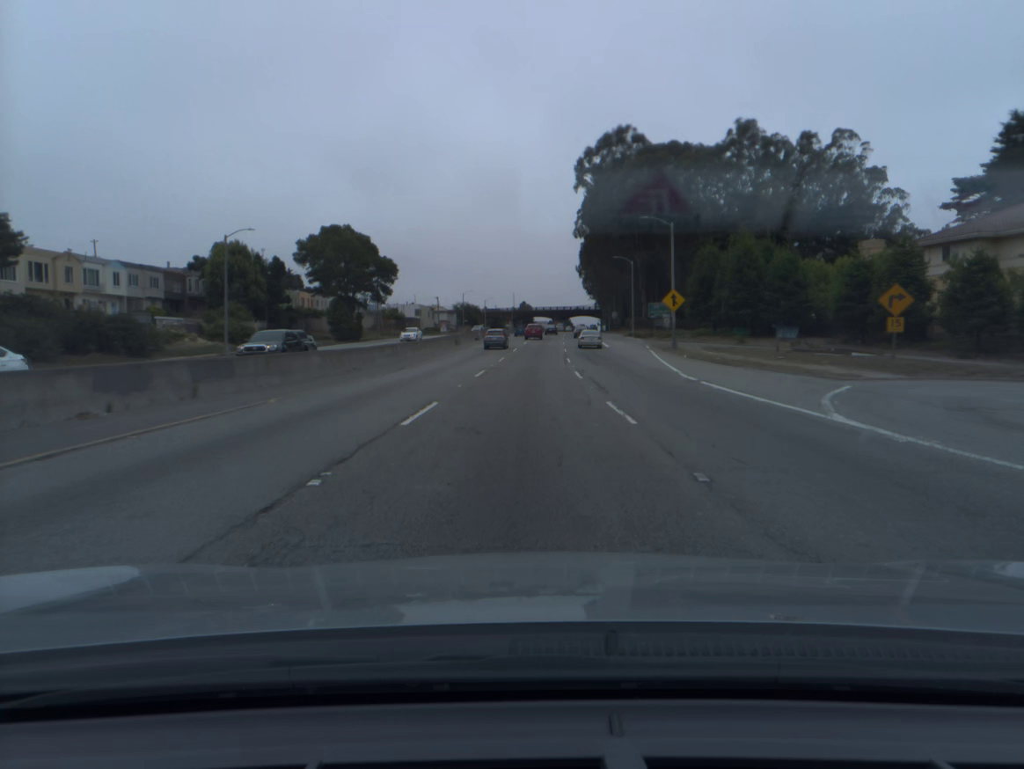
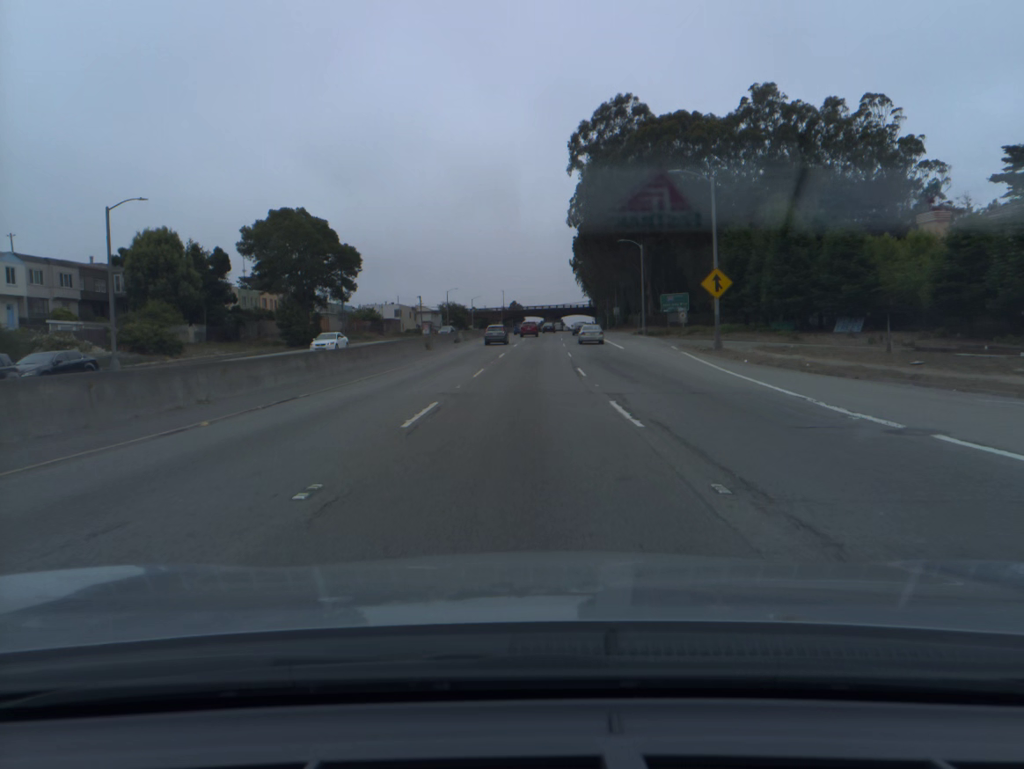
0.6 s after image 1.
(+0.2, +15.1) m; +1°
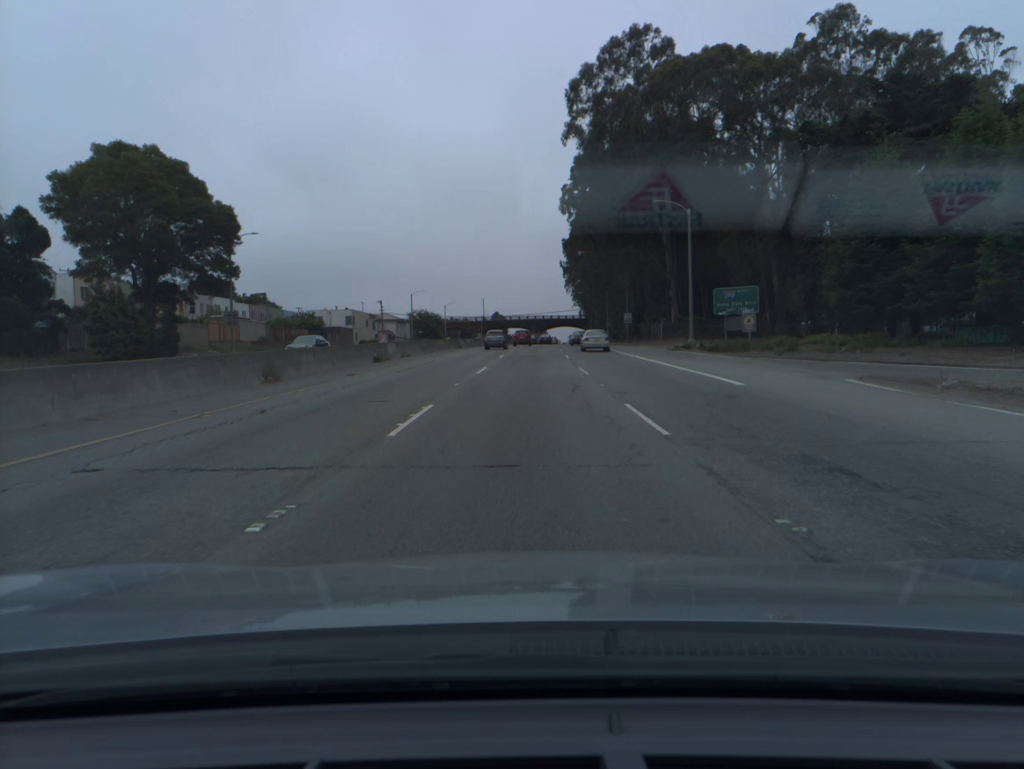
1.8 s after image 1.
(+0.3, +30.3) m; +1°
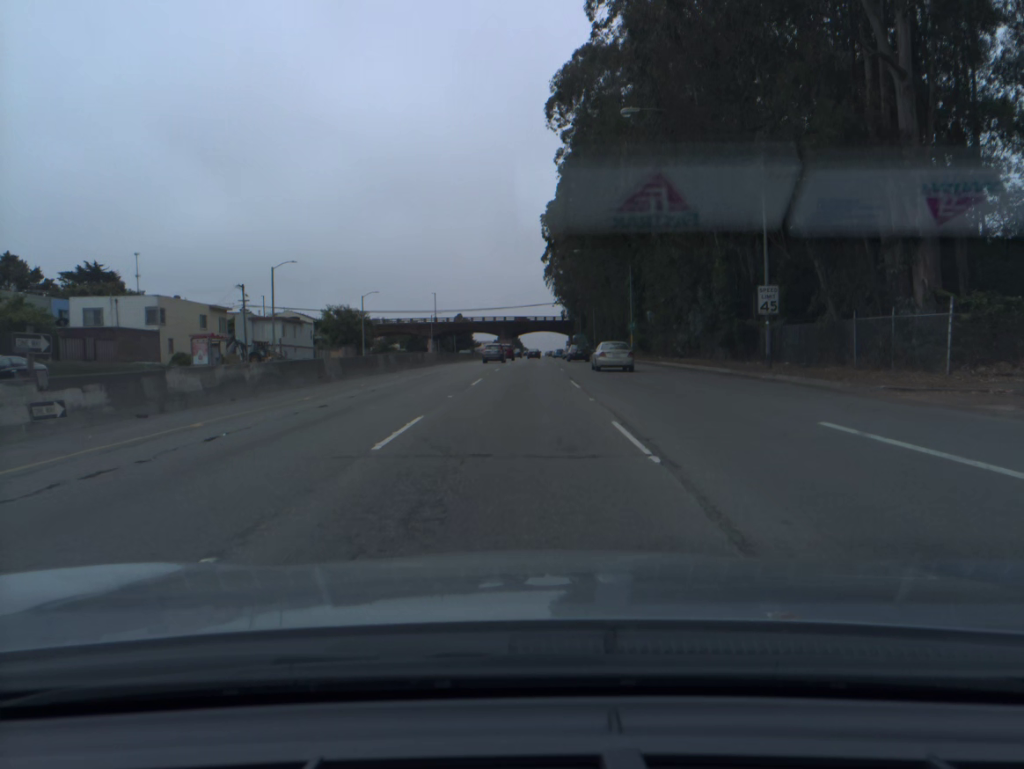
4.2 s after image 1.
(+1.2, +60.3) m; +2°
